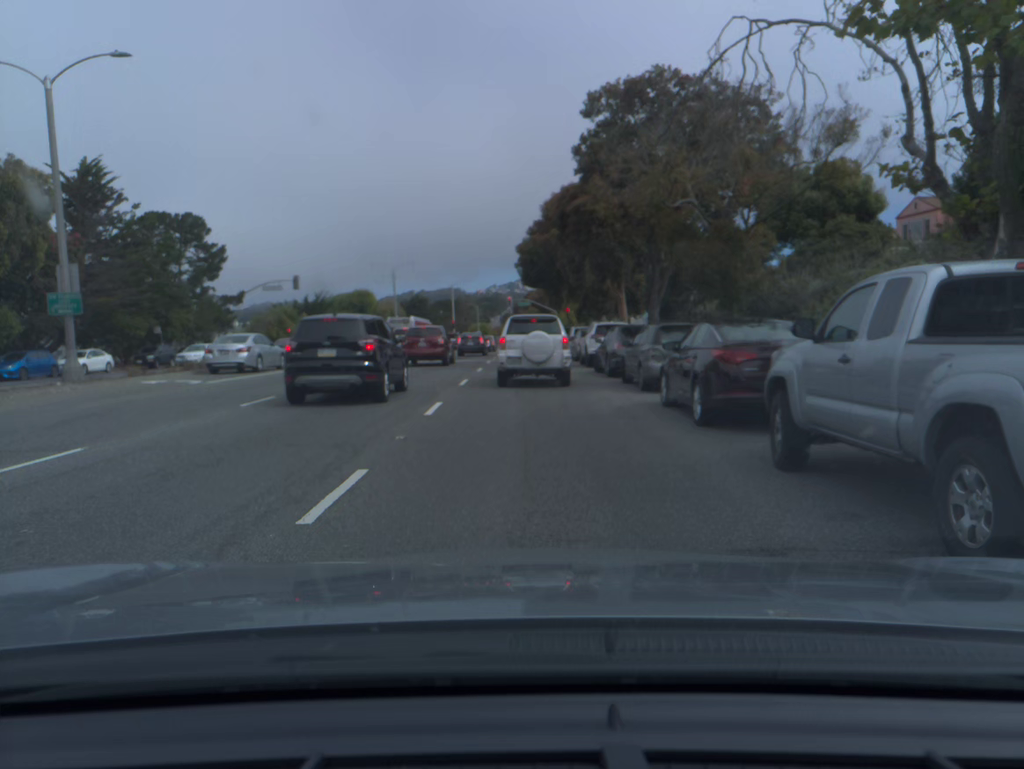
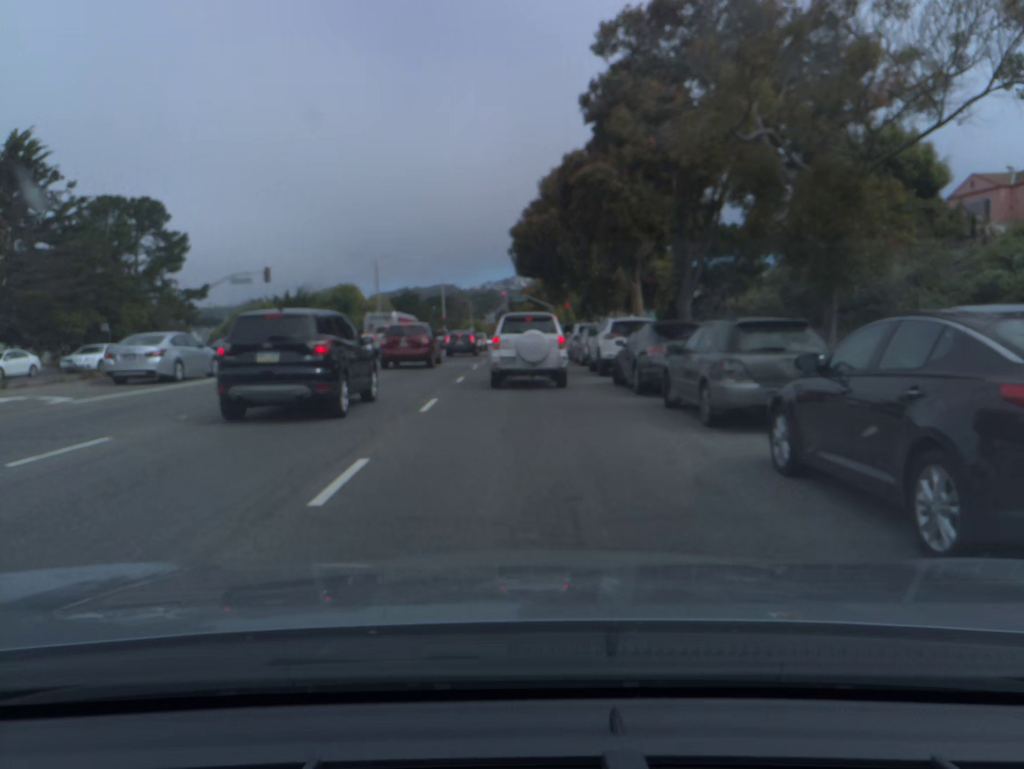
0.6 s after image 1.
(0.0, +6.6) m; 0°
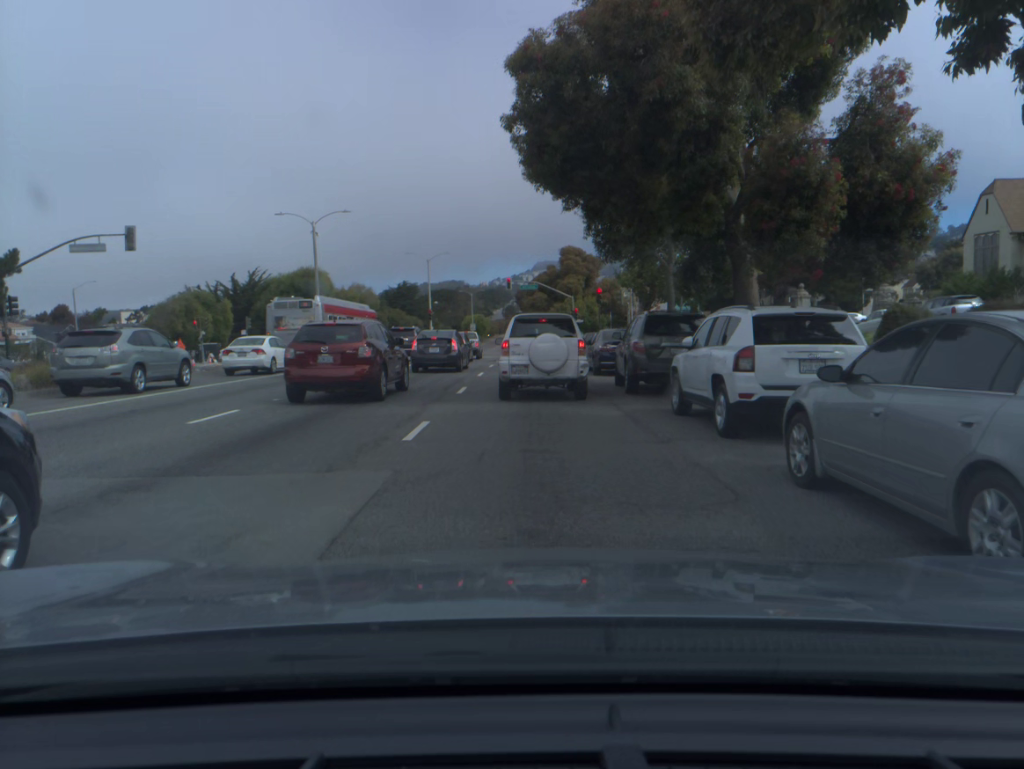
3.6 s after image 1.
(-0.3, +25.7) m; -1°
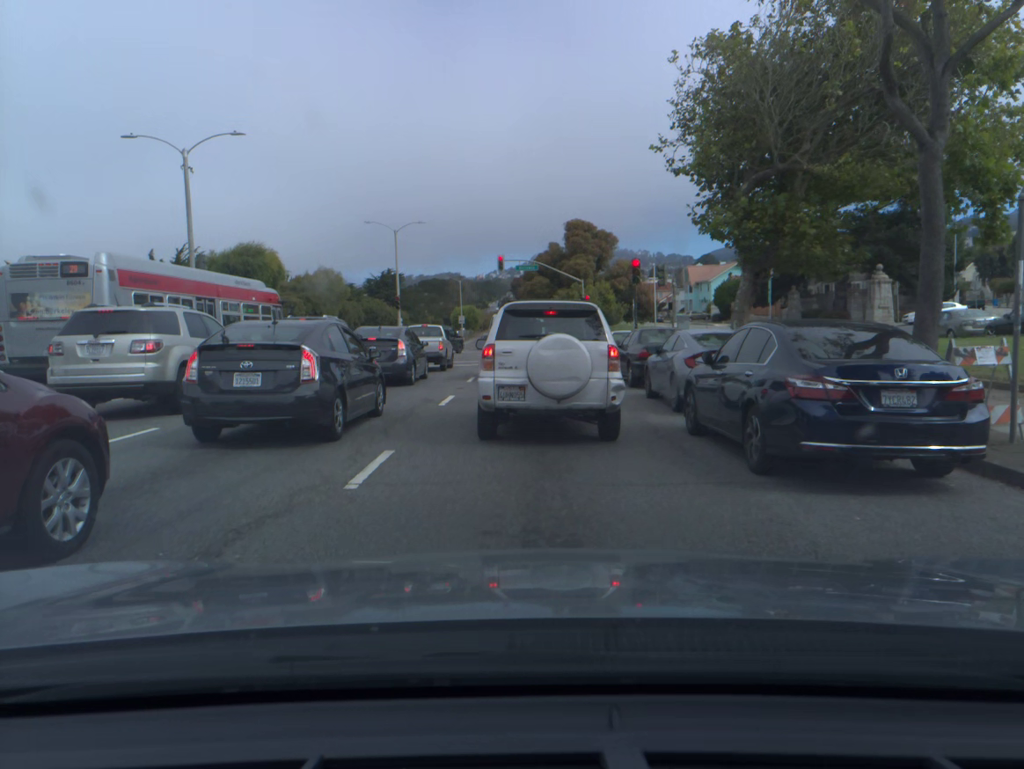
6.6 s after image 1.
(0.0, +18.1) m; +1°
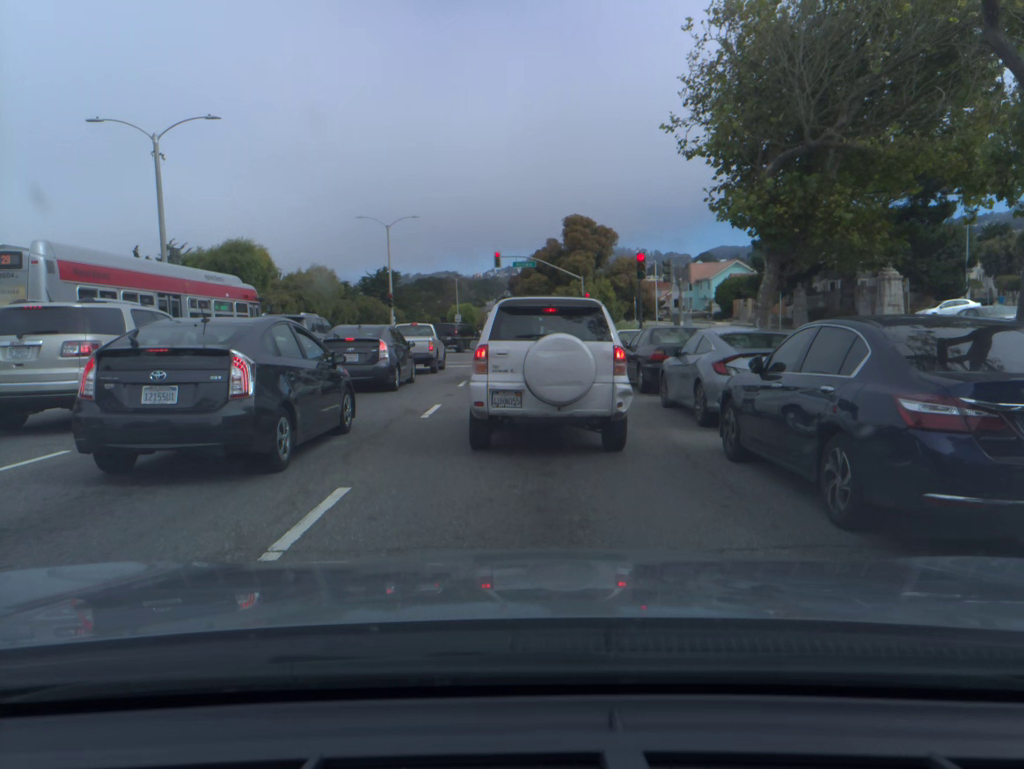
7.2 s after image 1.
(0.0, +2.2) m; 0°
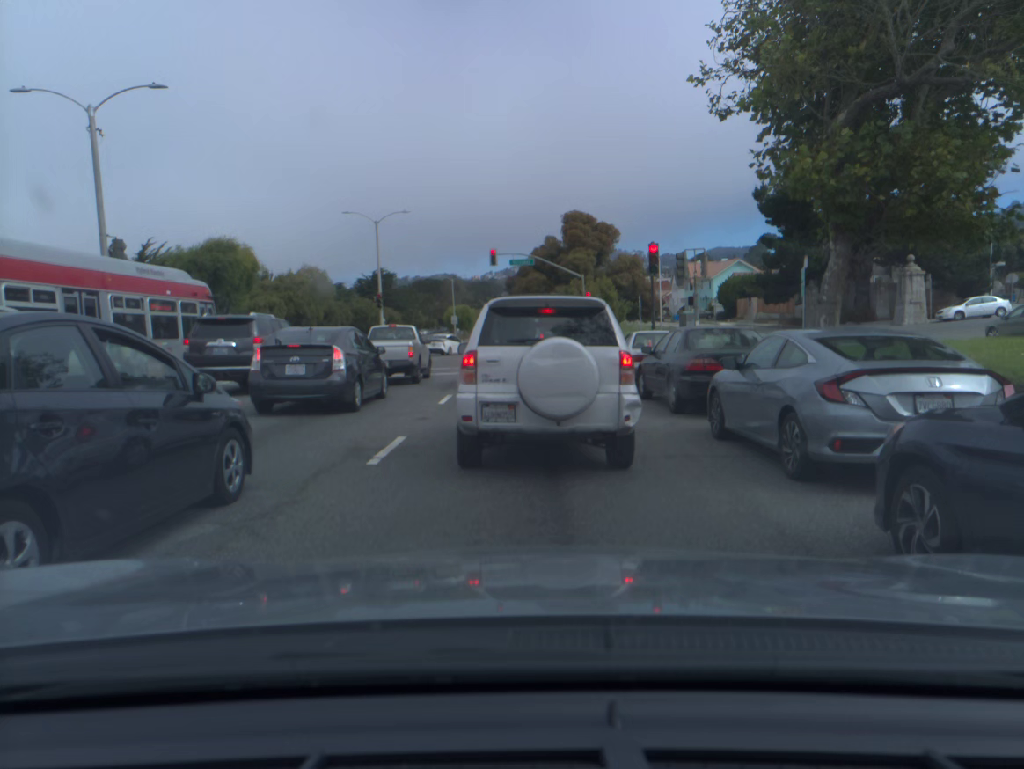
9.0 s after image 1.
(0.0, +4.1) m; 0°
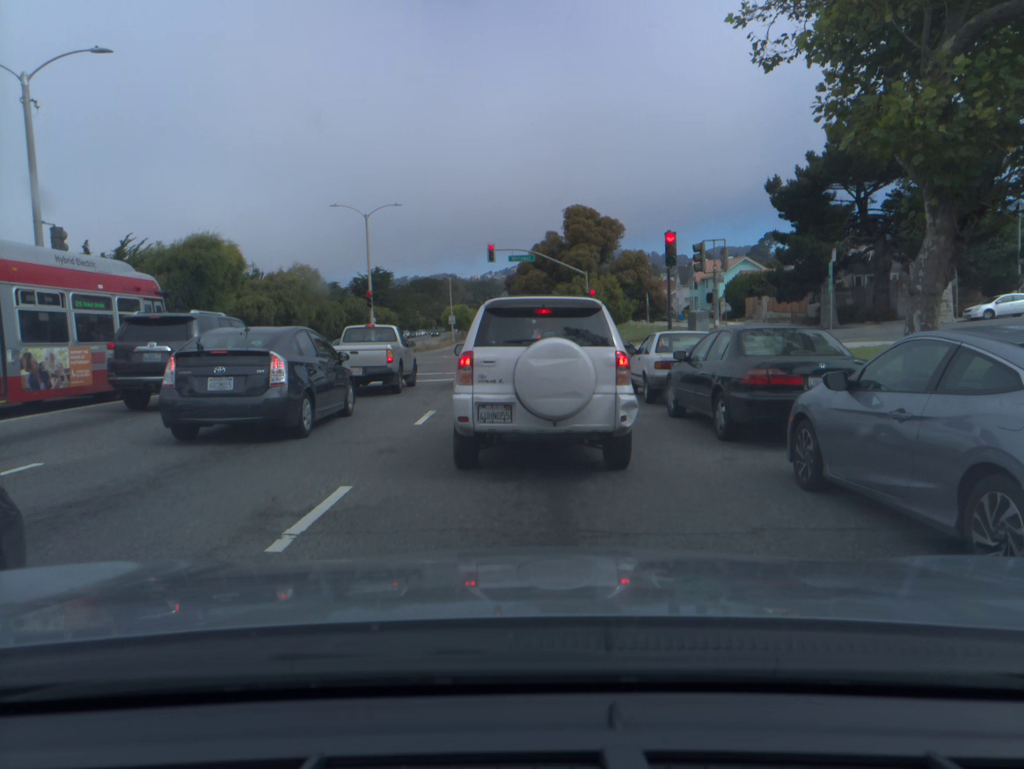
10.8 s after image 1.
(0.0, +3.1) m; 0°
